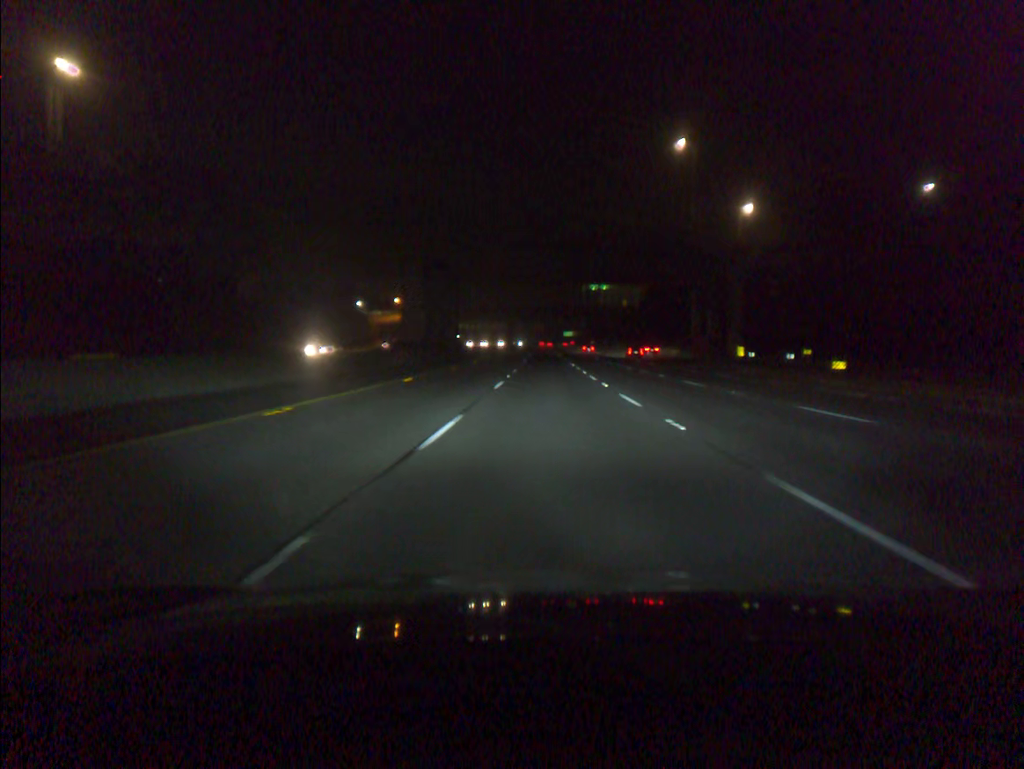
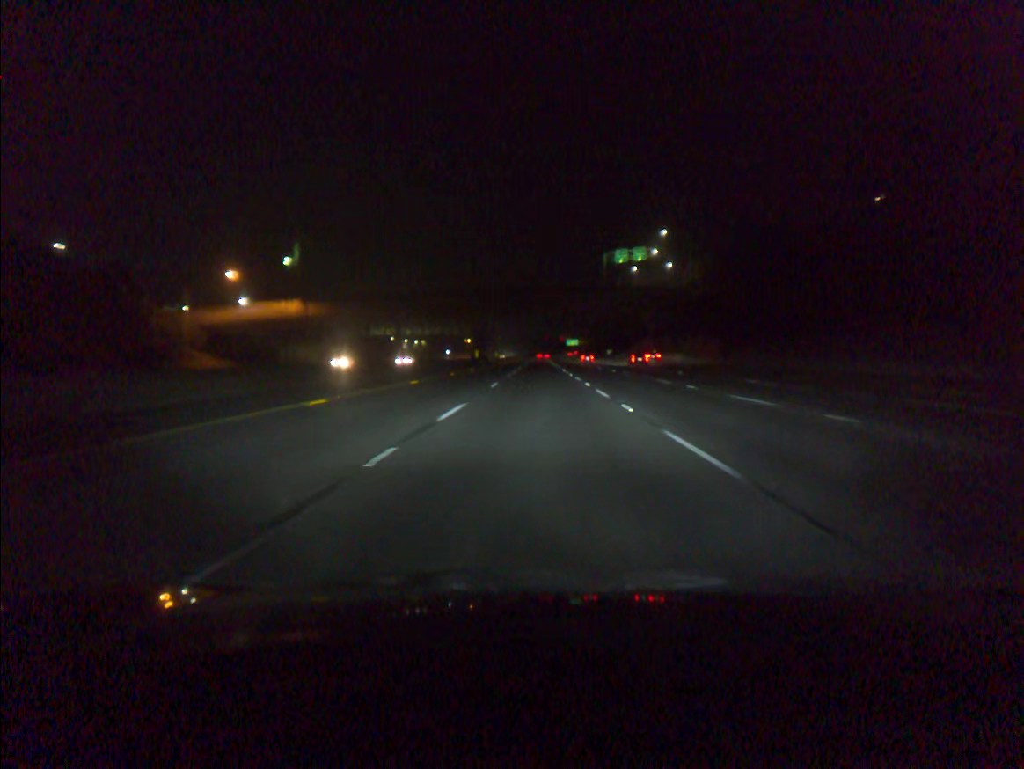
(+0.3, +97.9) m; 0°
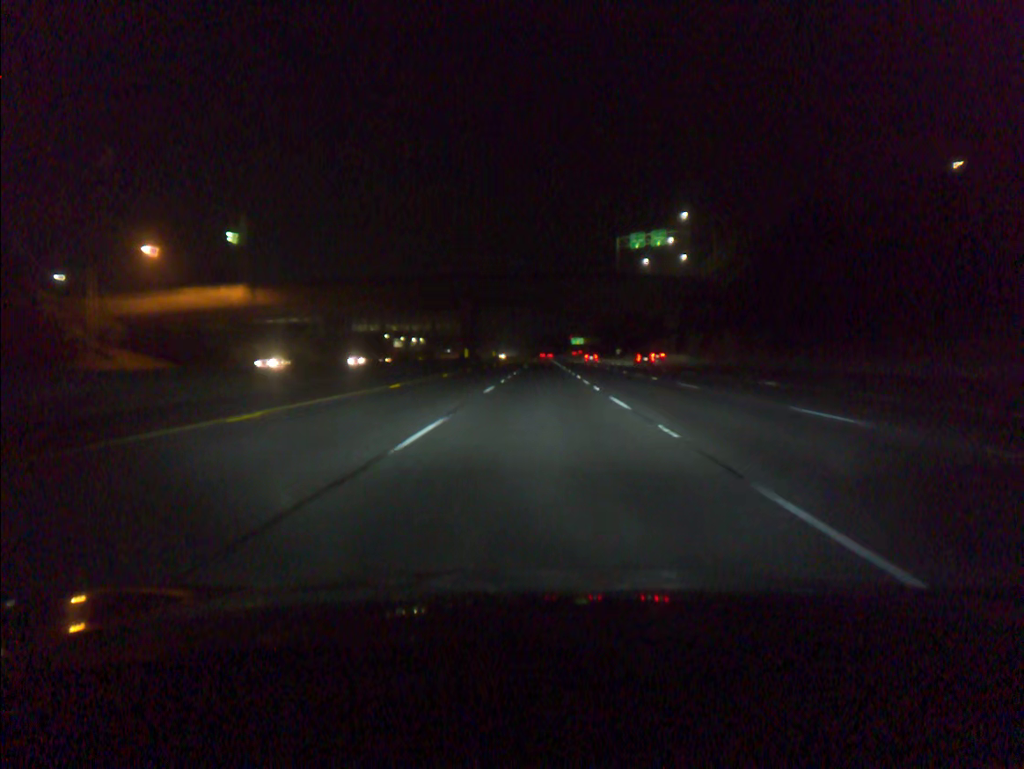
(0.0, +19.5) m; 0°
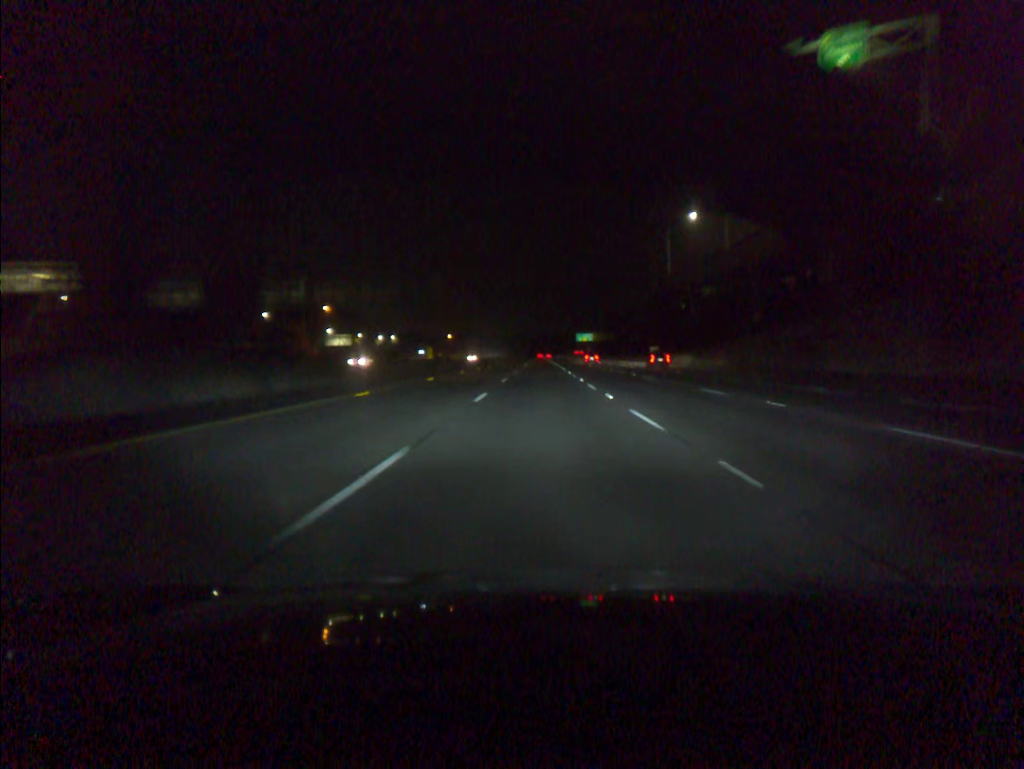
(0.0, +77.9) m; 0°
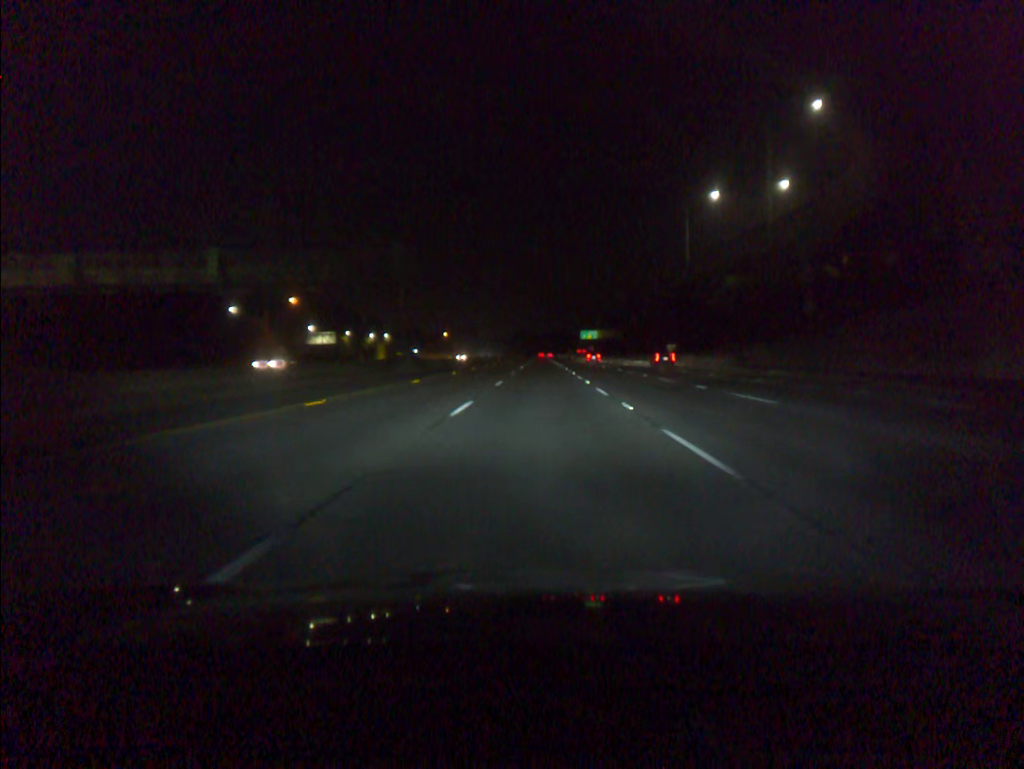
(0.0, +19.5) m; 0°
